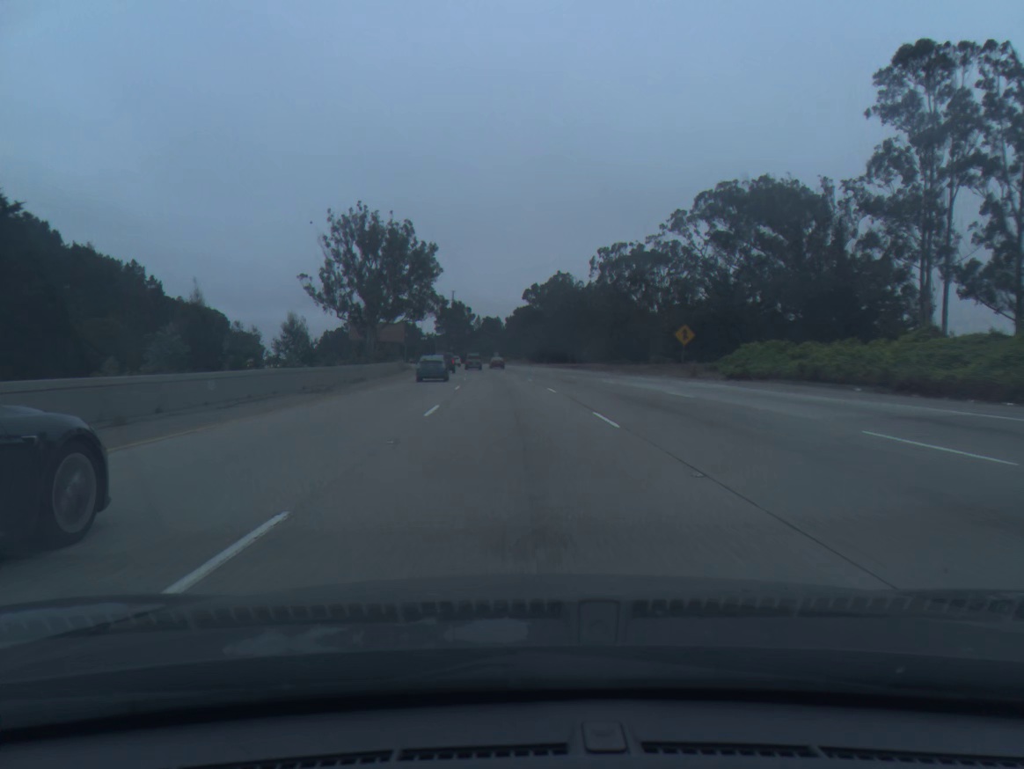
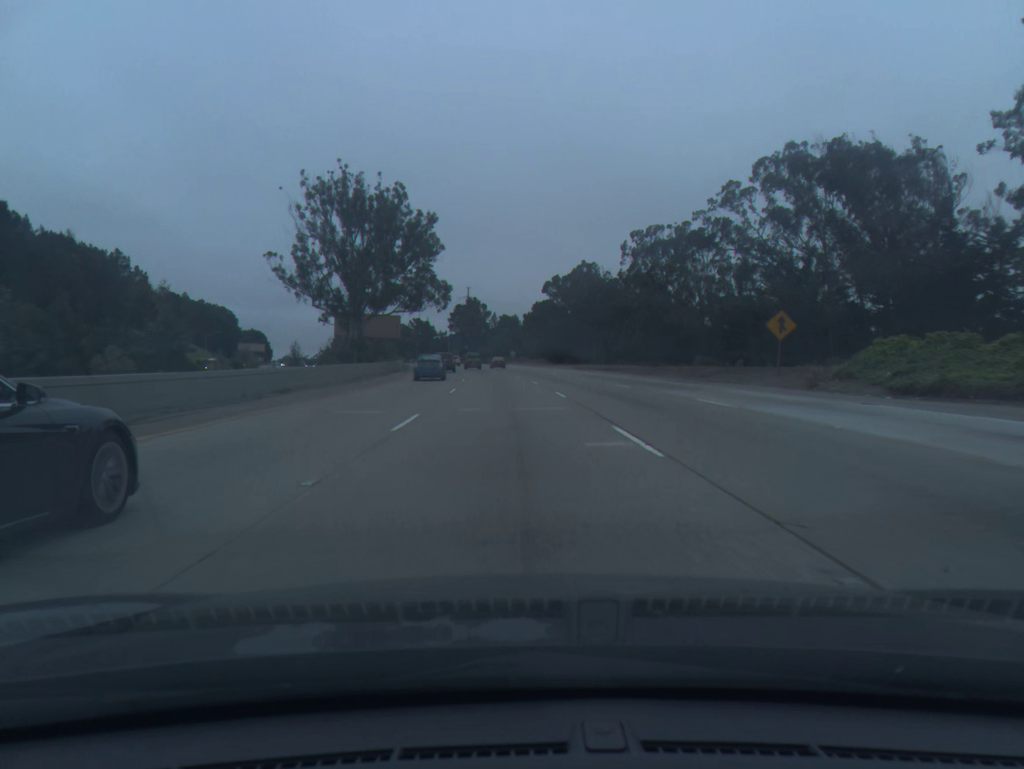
(-0.2, +18.7) m; -1°
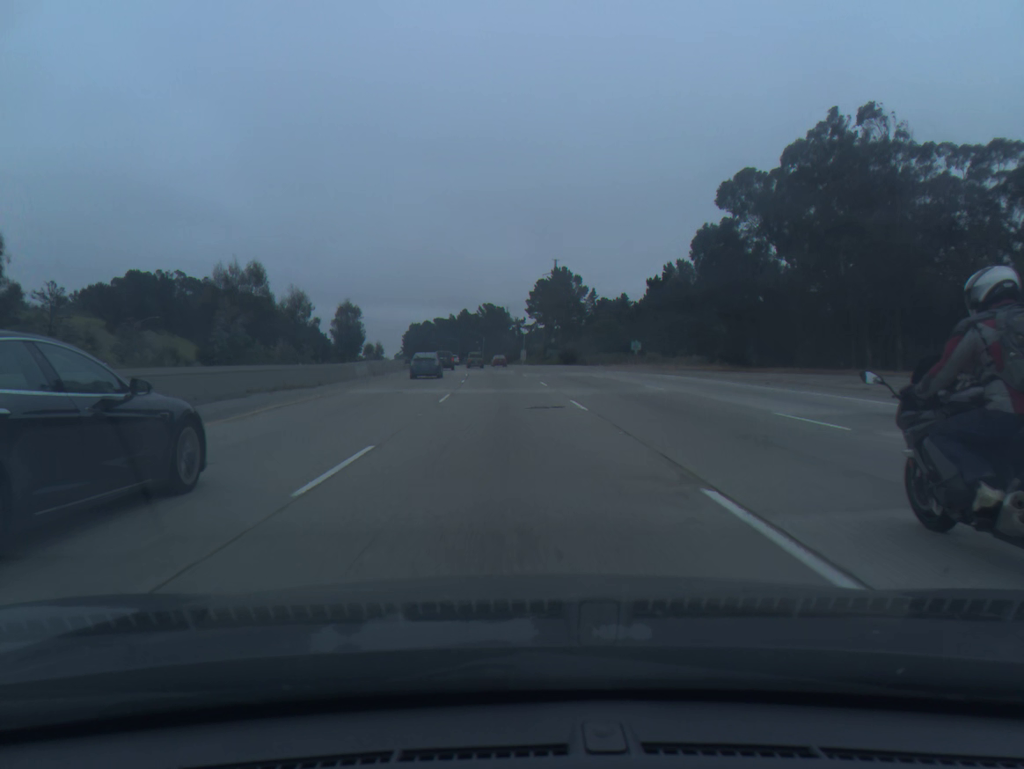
(-5.2, +93.2) m; -6°
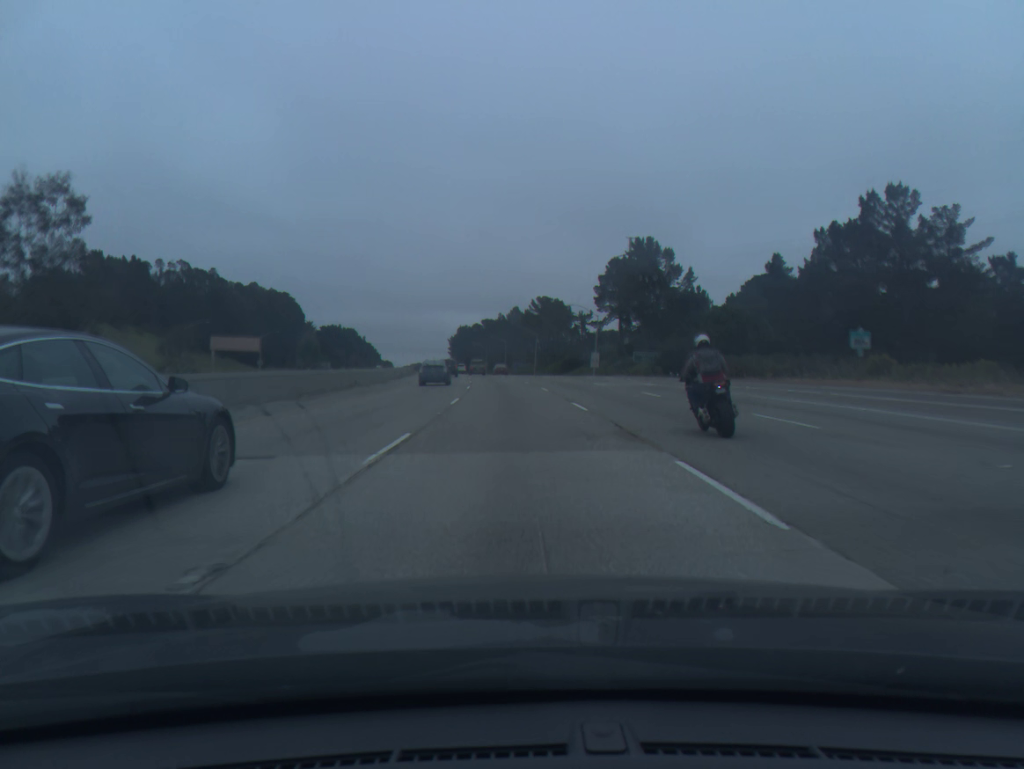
(-2.1, +55.9) m; -4°
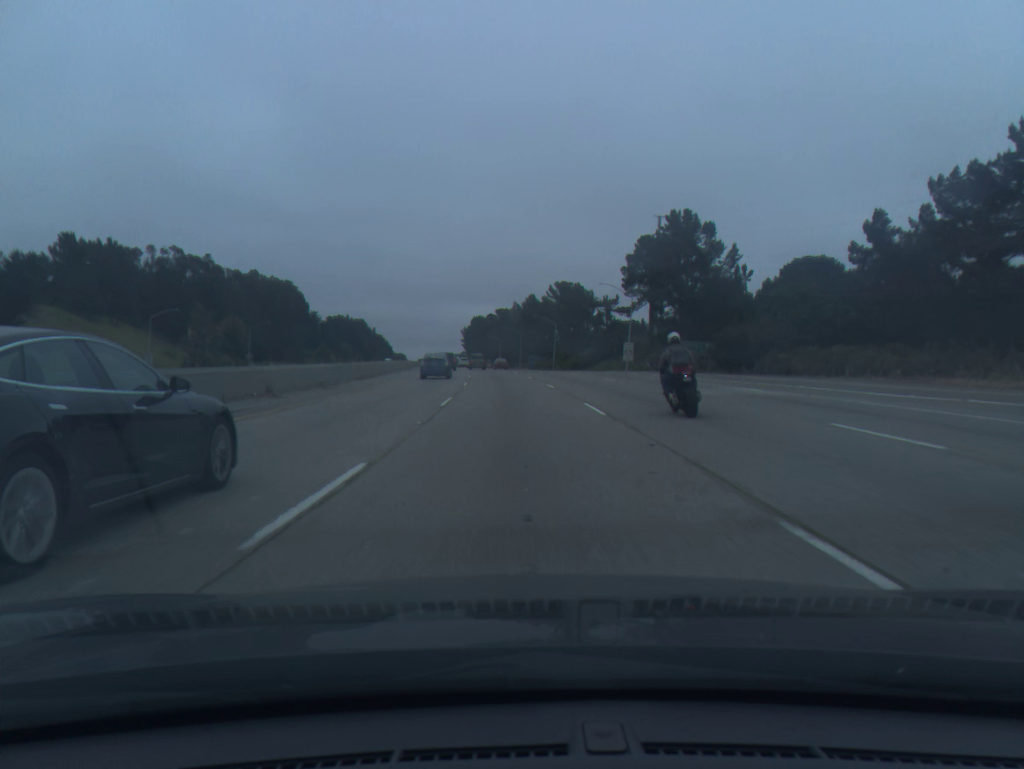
(-0.2, +18.7) m; -1°
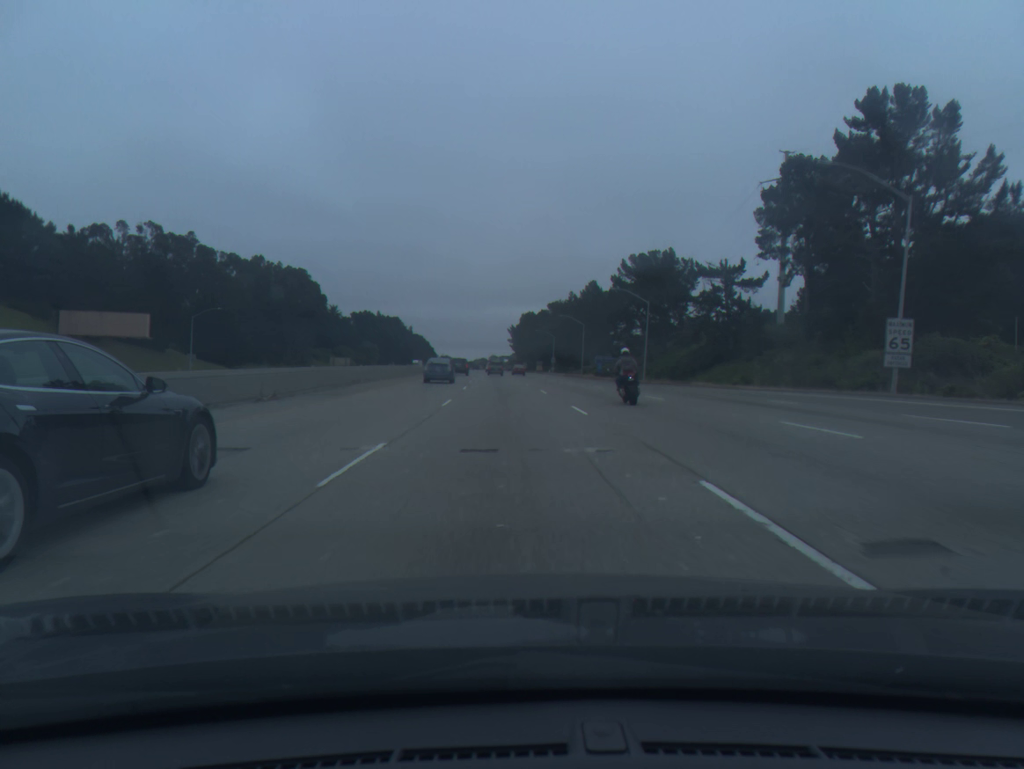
(-1.7, +56.1) m; -4°
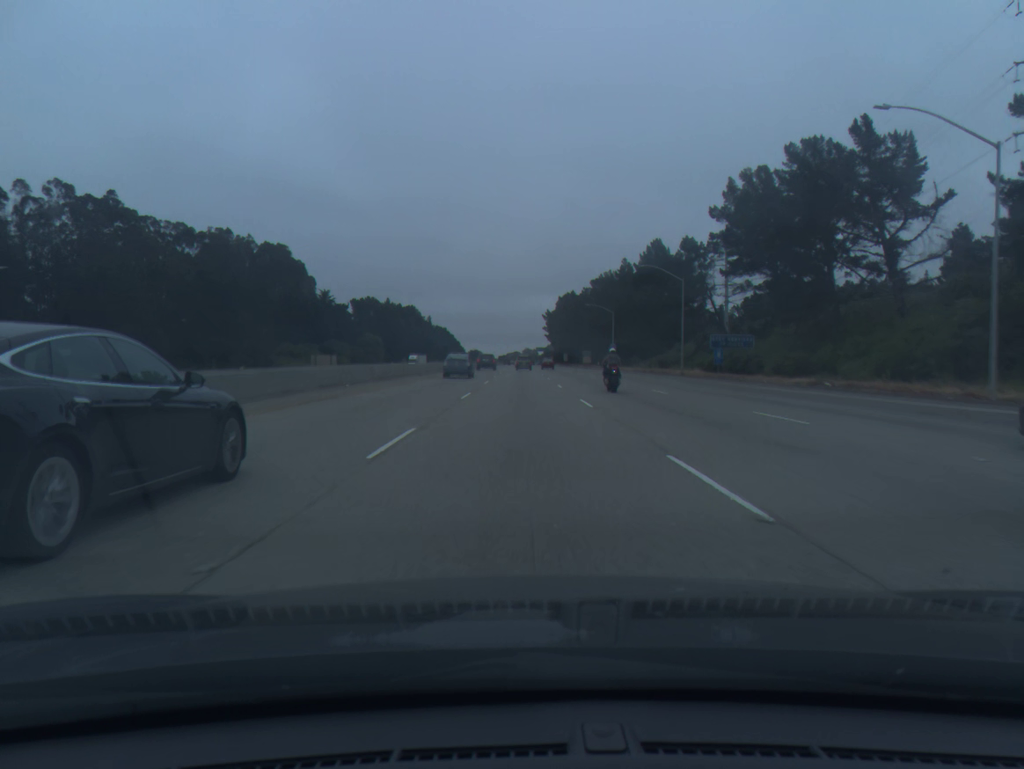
(-1.7, +56.2) m; -3°
